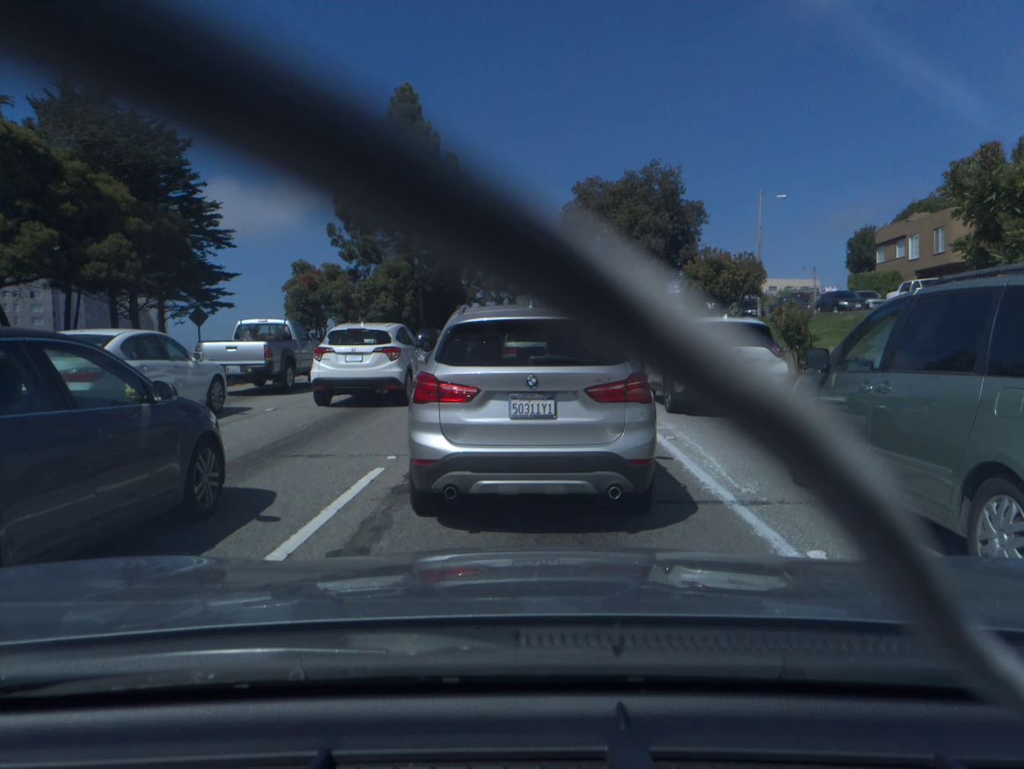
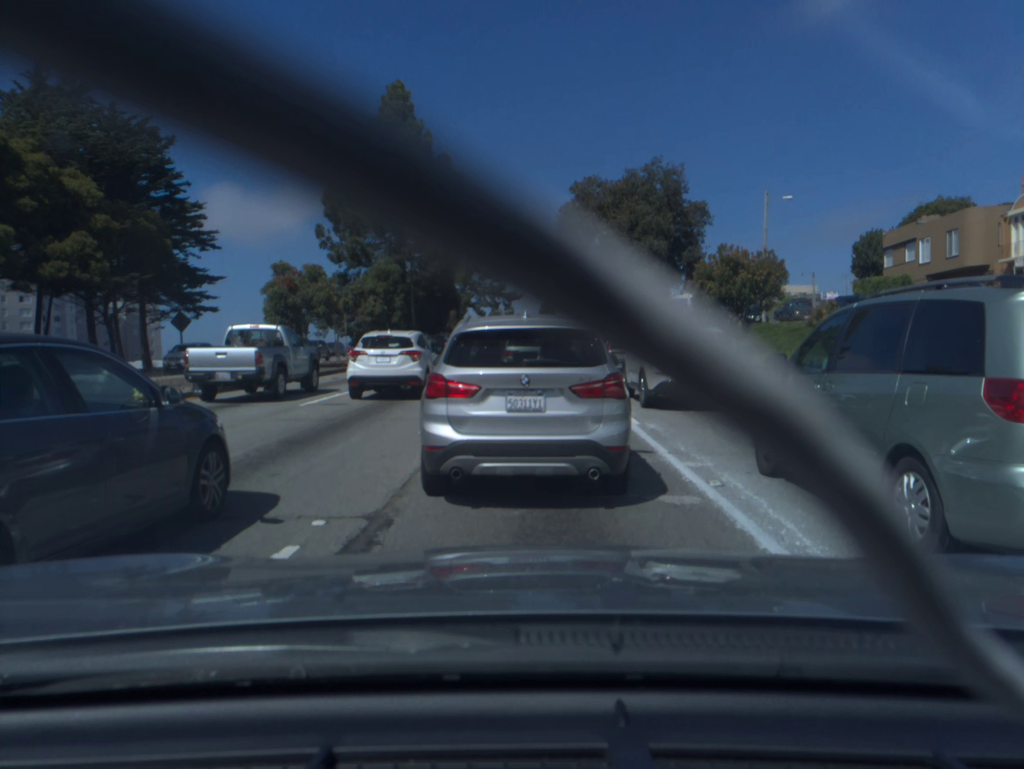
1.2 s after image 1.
(0.0, +2.7) m; +1°
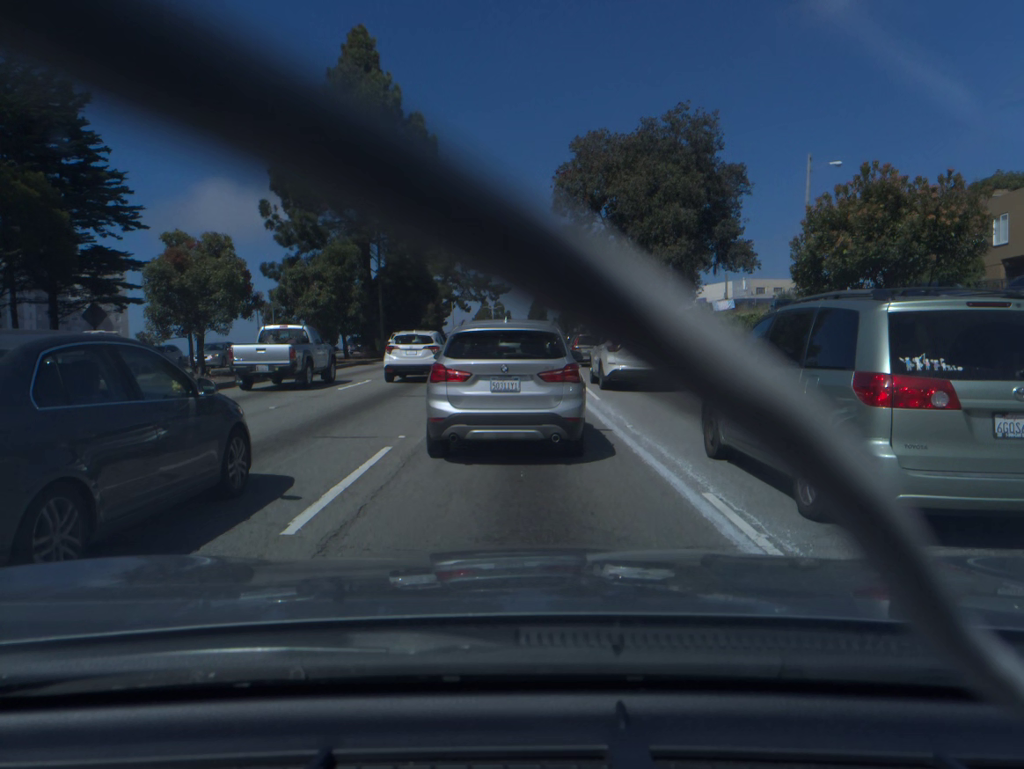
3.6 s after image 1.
(+0.1, +9.9) m; 0°
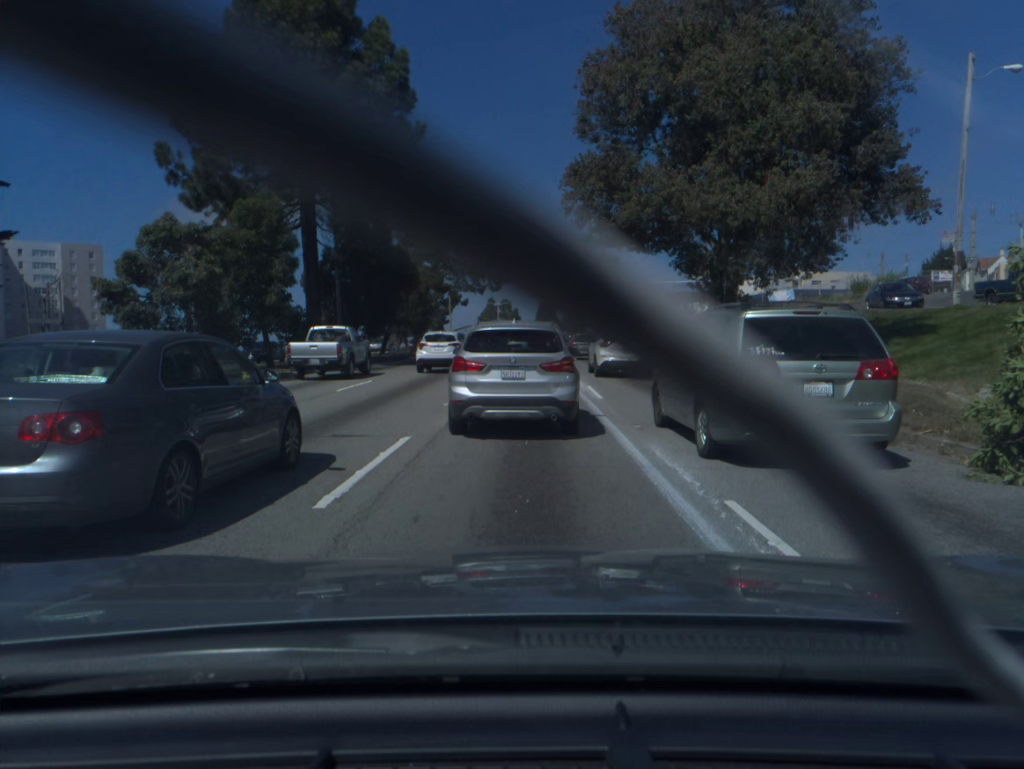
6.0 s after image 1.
(-0.1, +15.0) m; -1°
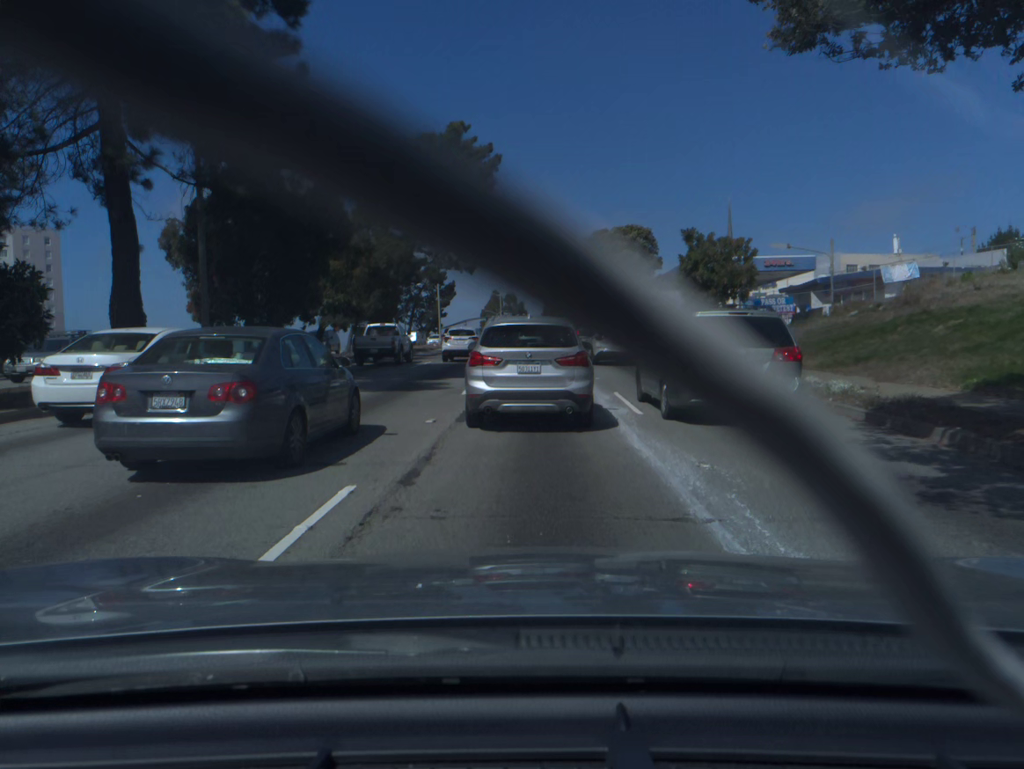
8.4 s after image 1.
(-0.1, +18.3) m; -1°
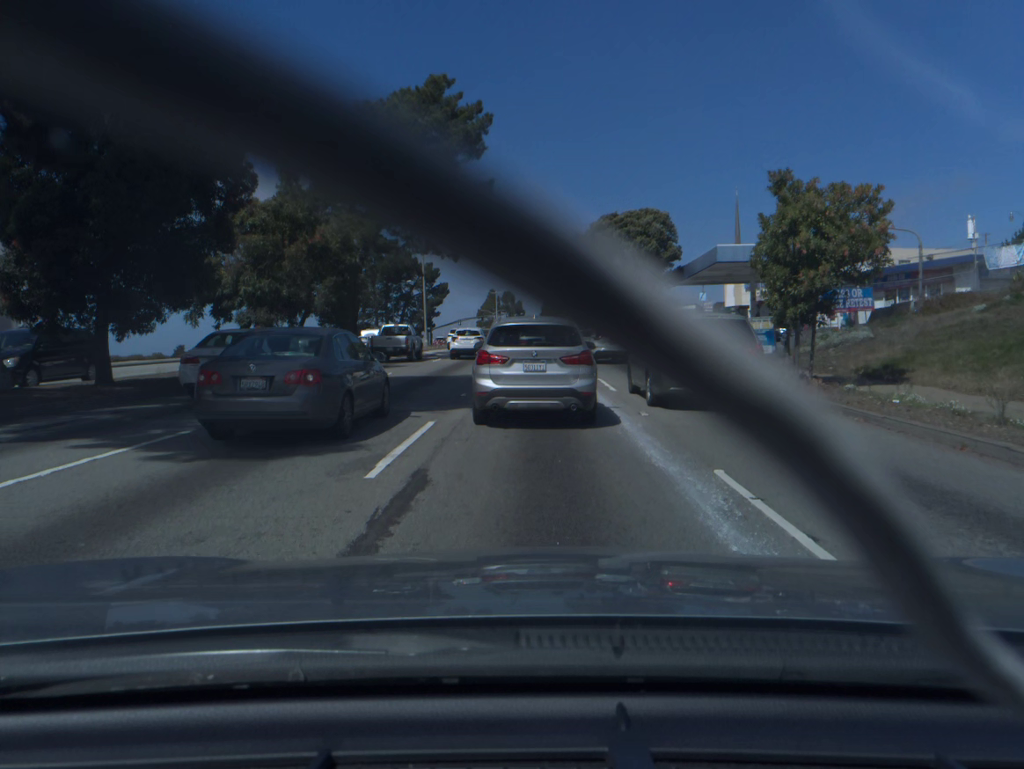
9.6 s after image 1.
(0.0, +9.6) m; 0°
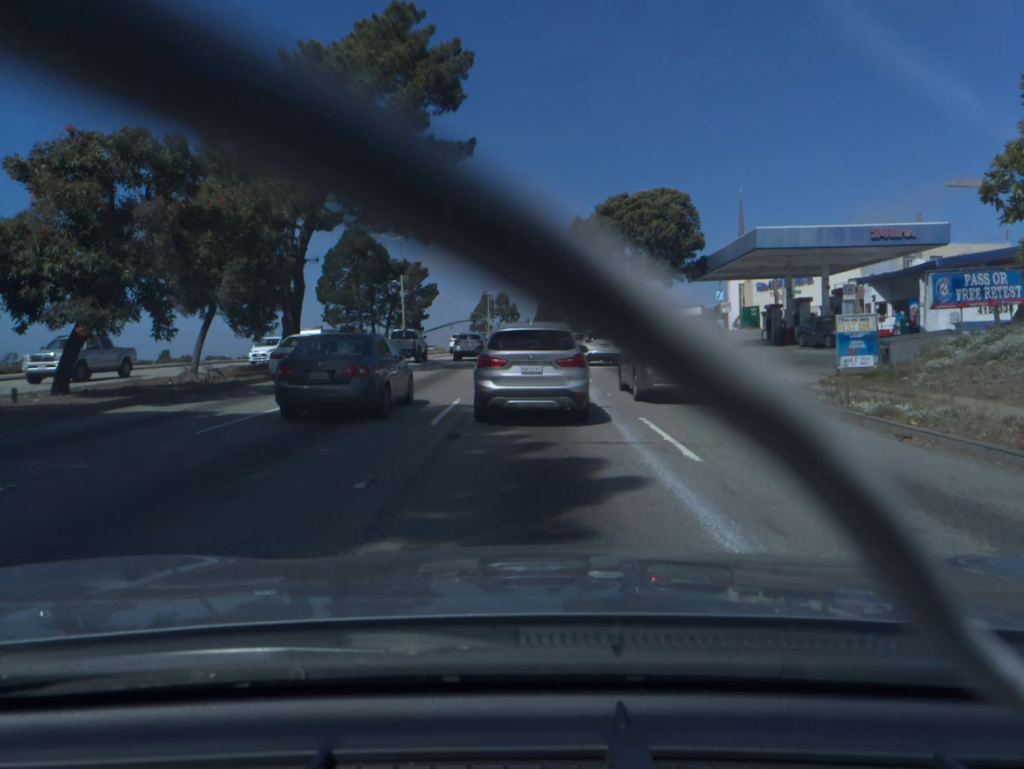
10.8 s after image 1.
(+0.1, +9.7) m; 0°
